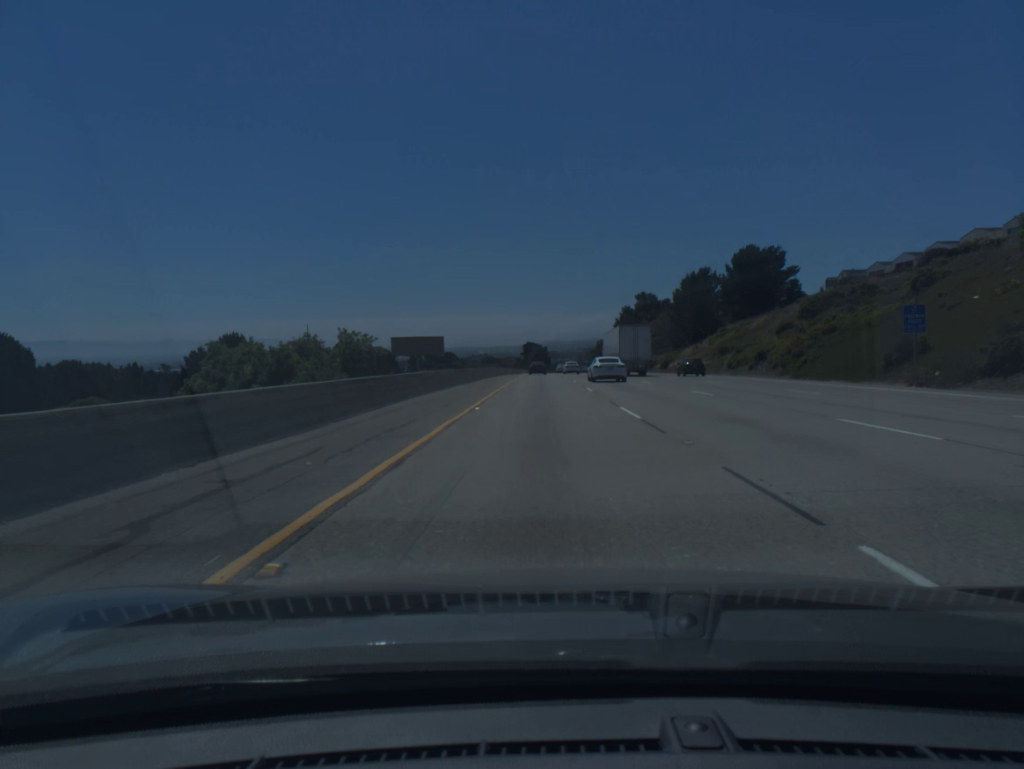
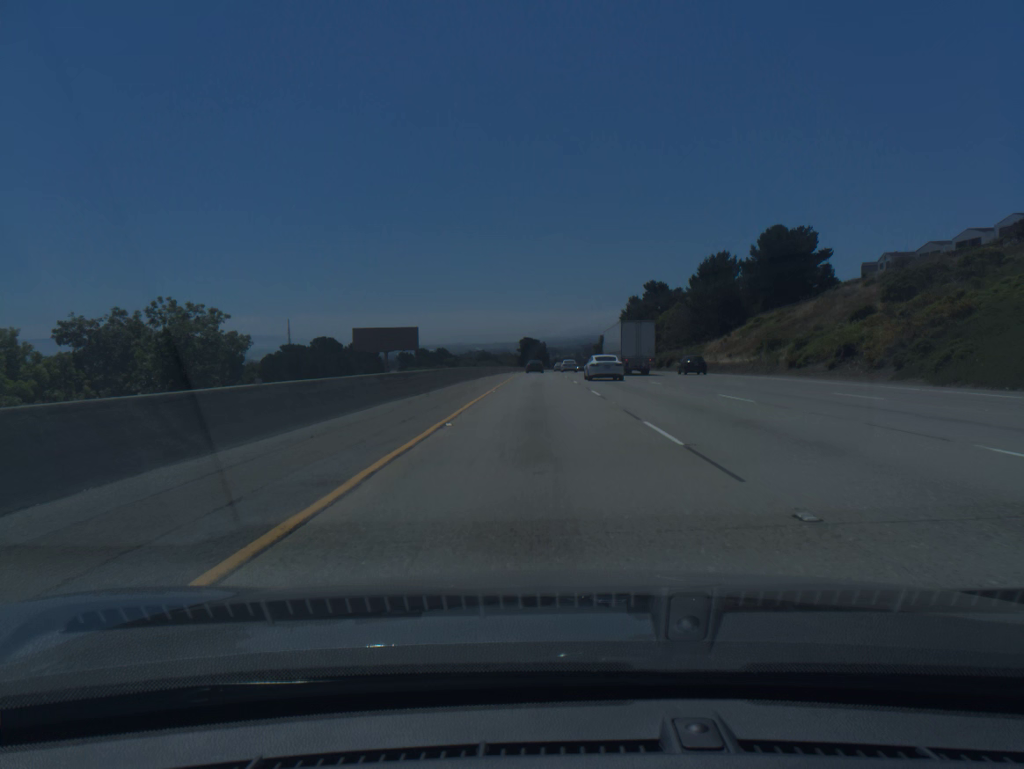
(0.0, +19.8) m; 0°
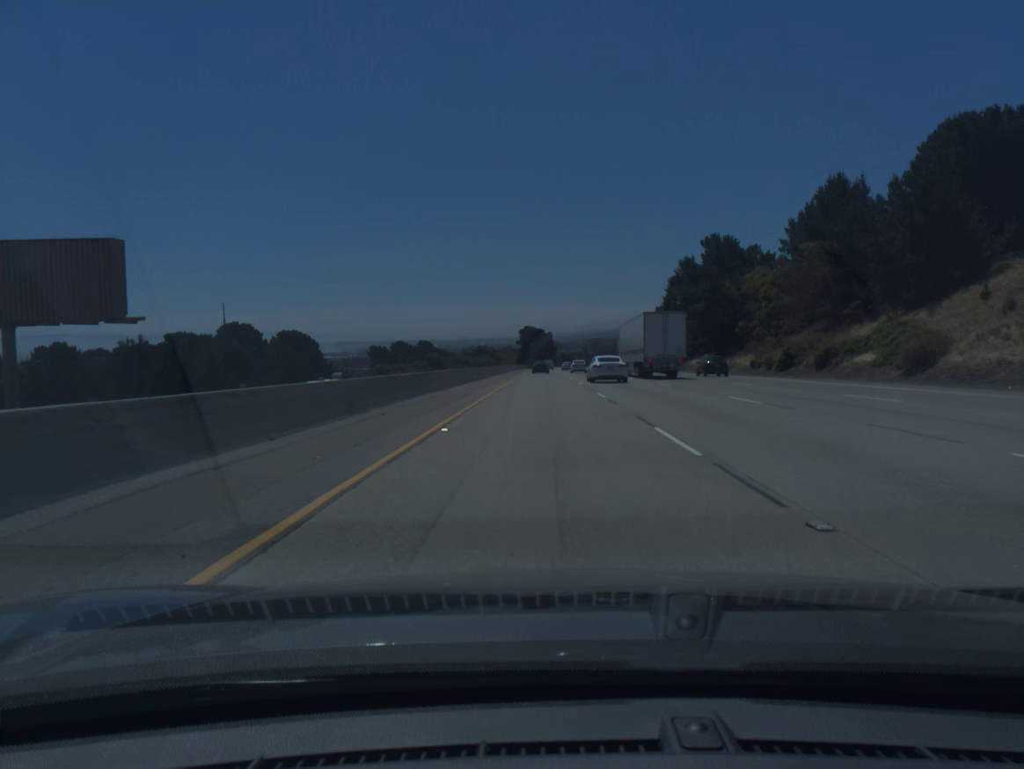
(-0.1, +59.5) m; 0°
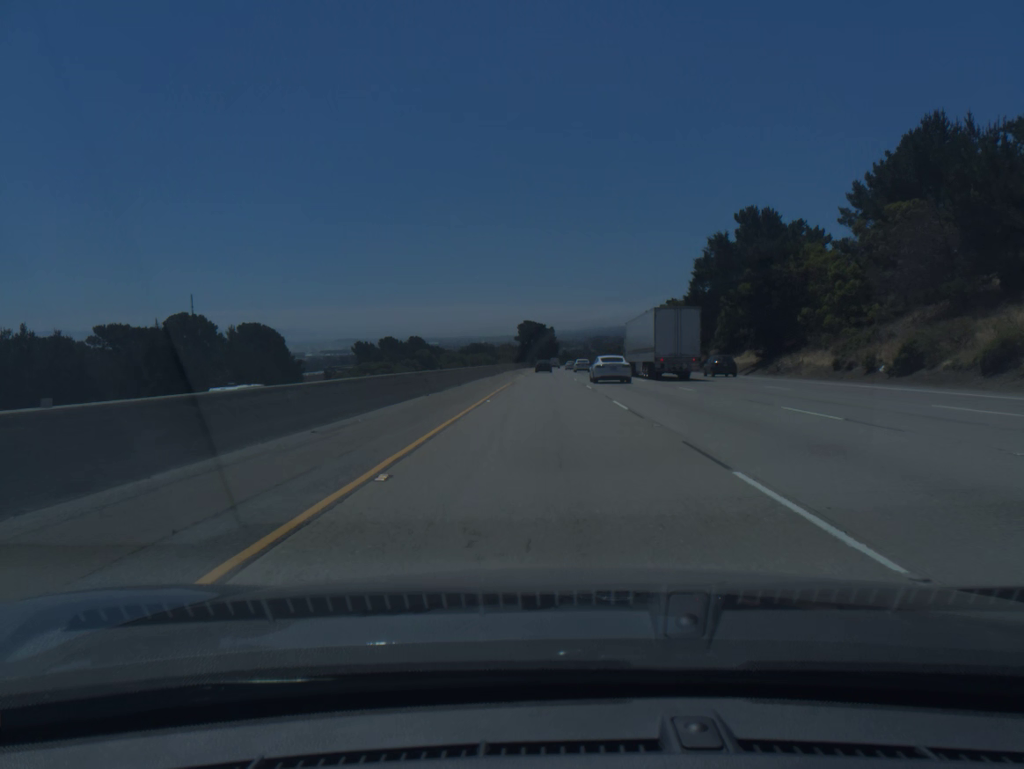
(0.0, +19.9) m; 0°
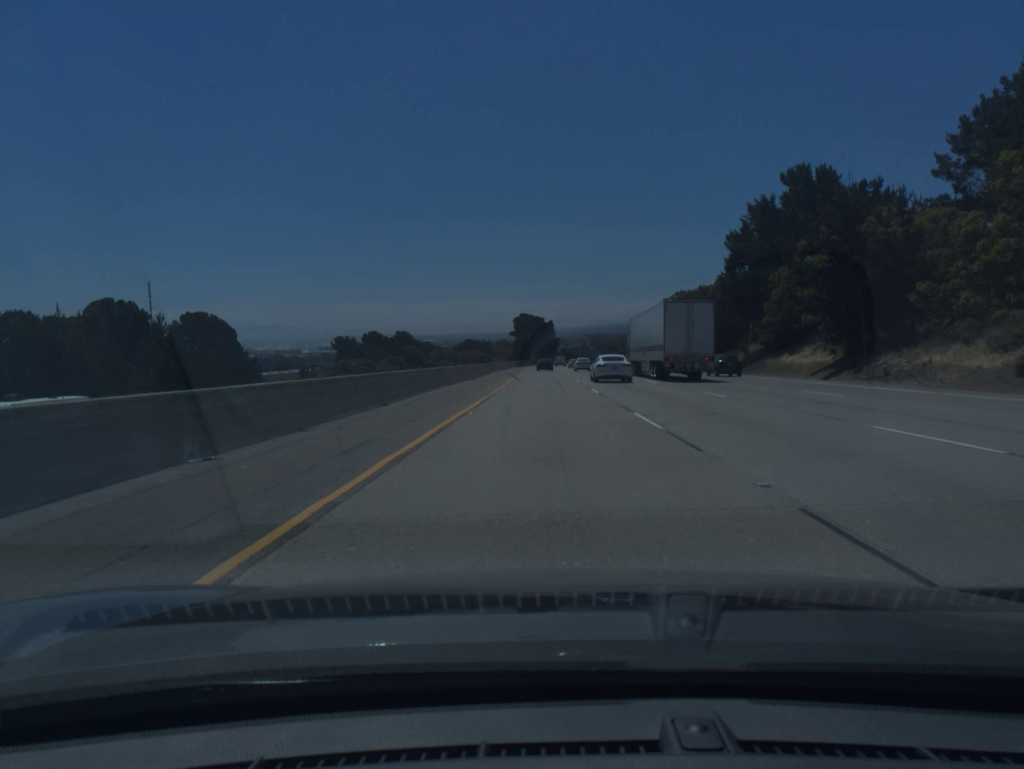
(0.0, +19.9) m; 0°
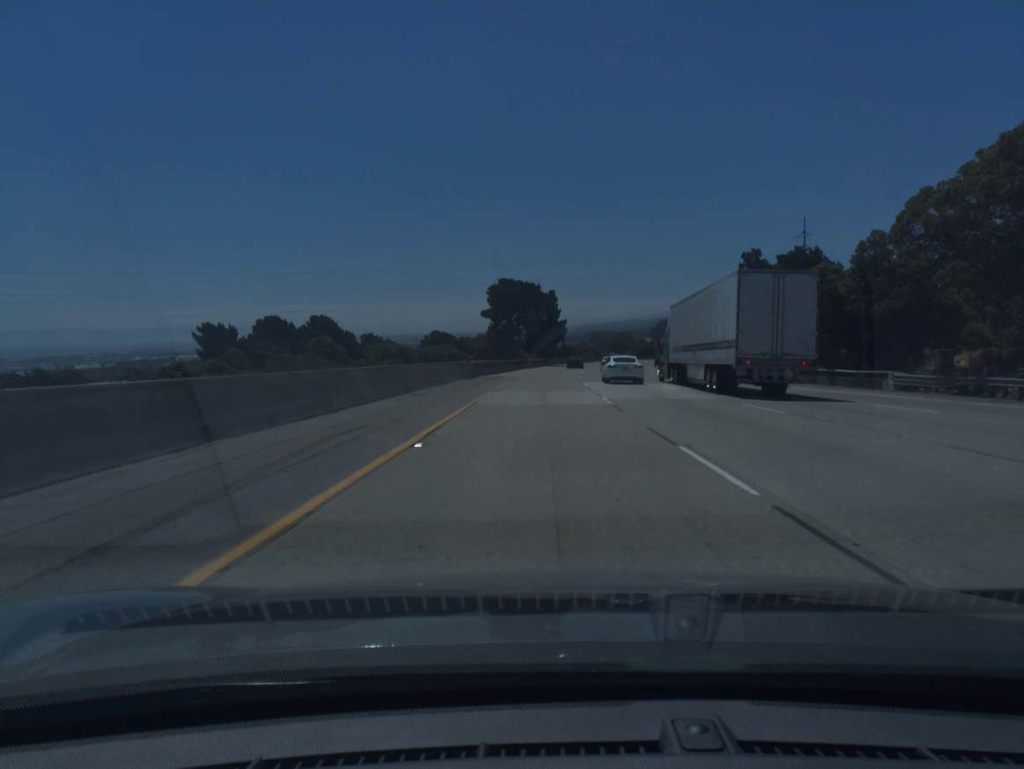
(+0.2, +79.5) m; 0°
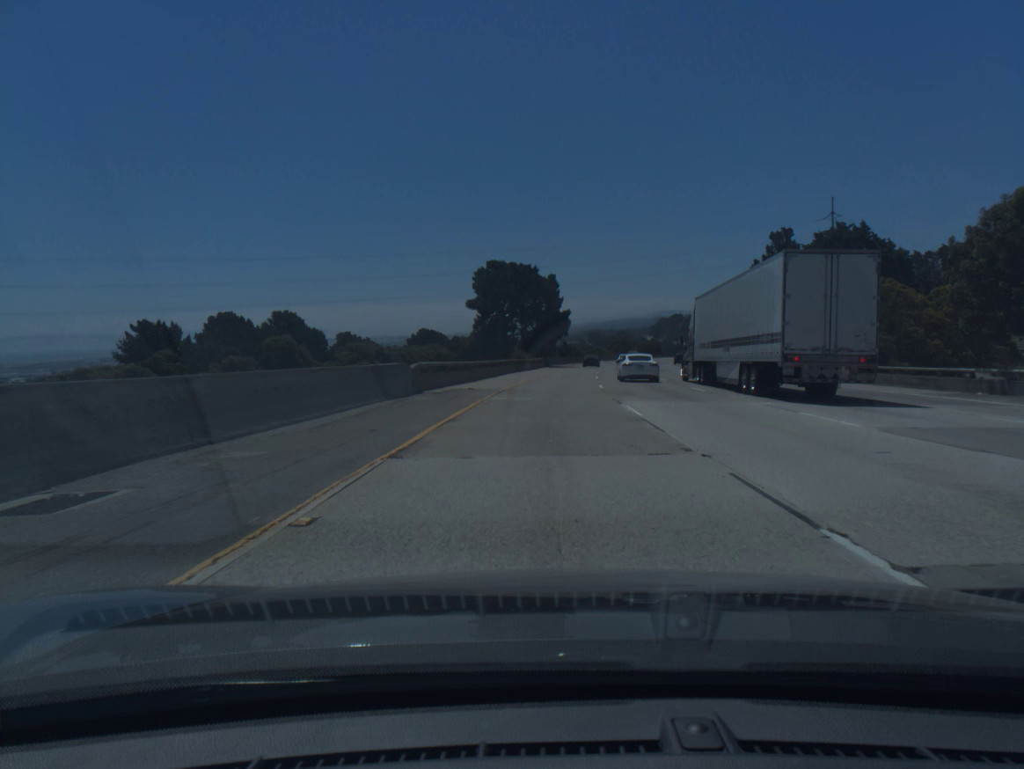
(0.0, +19.9) m; 0°
